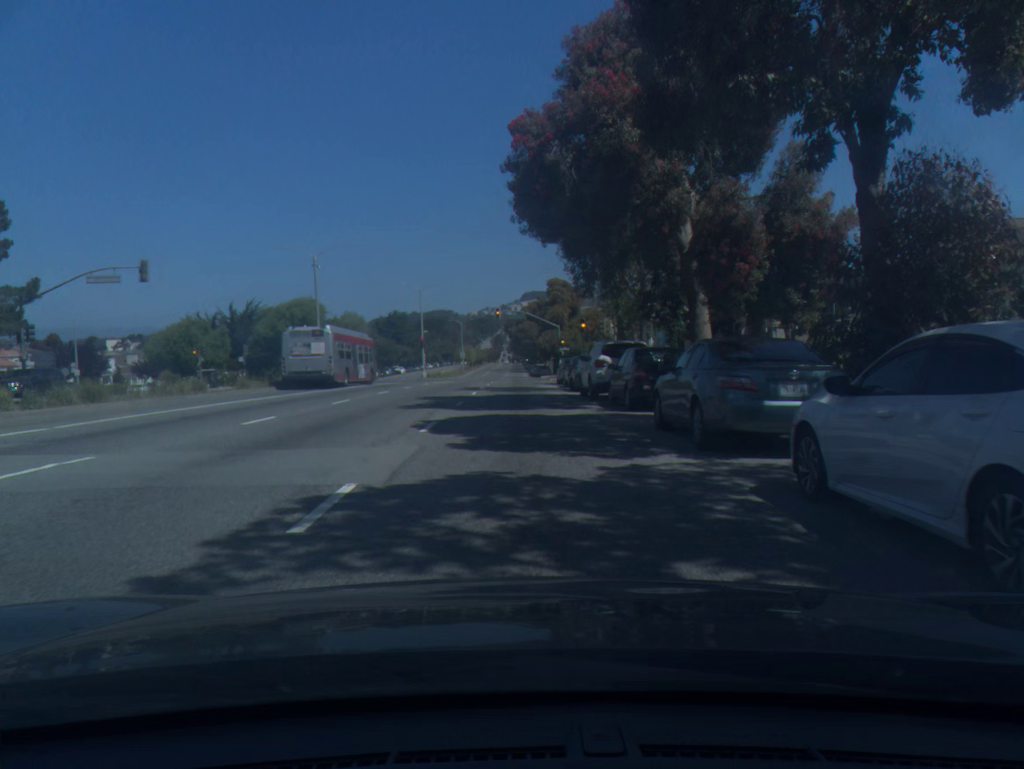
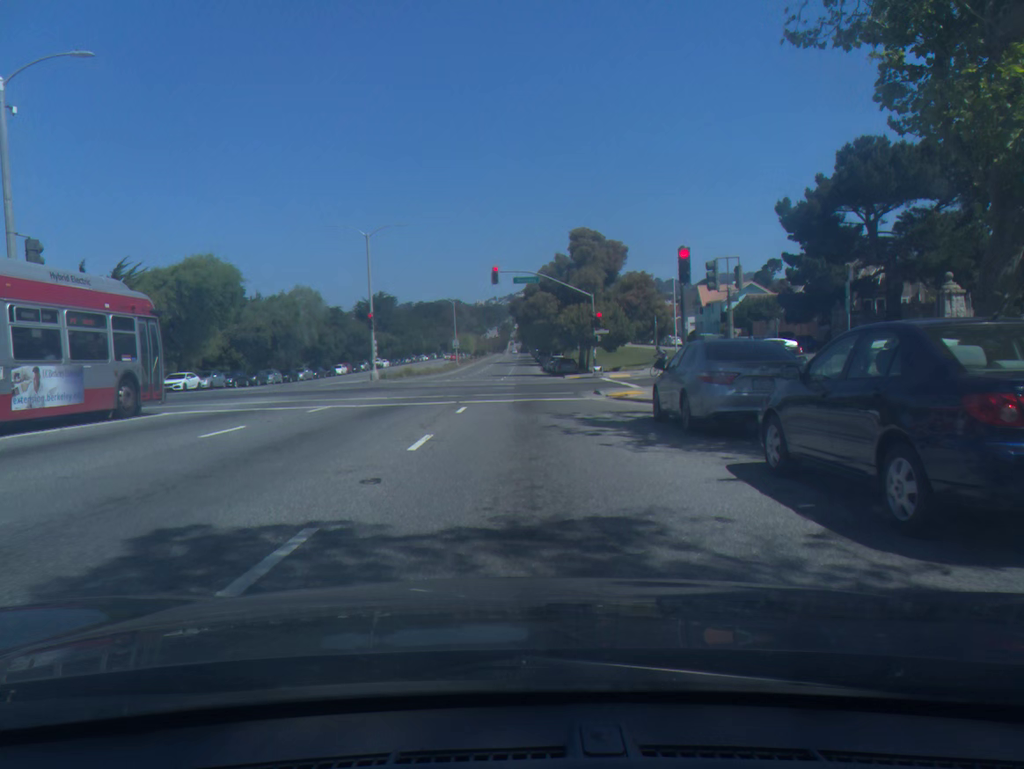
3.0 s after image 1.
(-0.2, +32.0) m; 0°
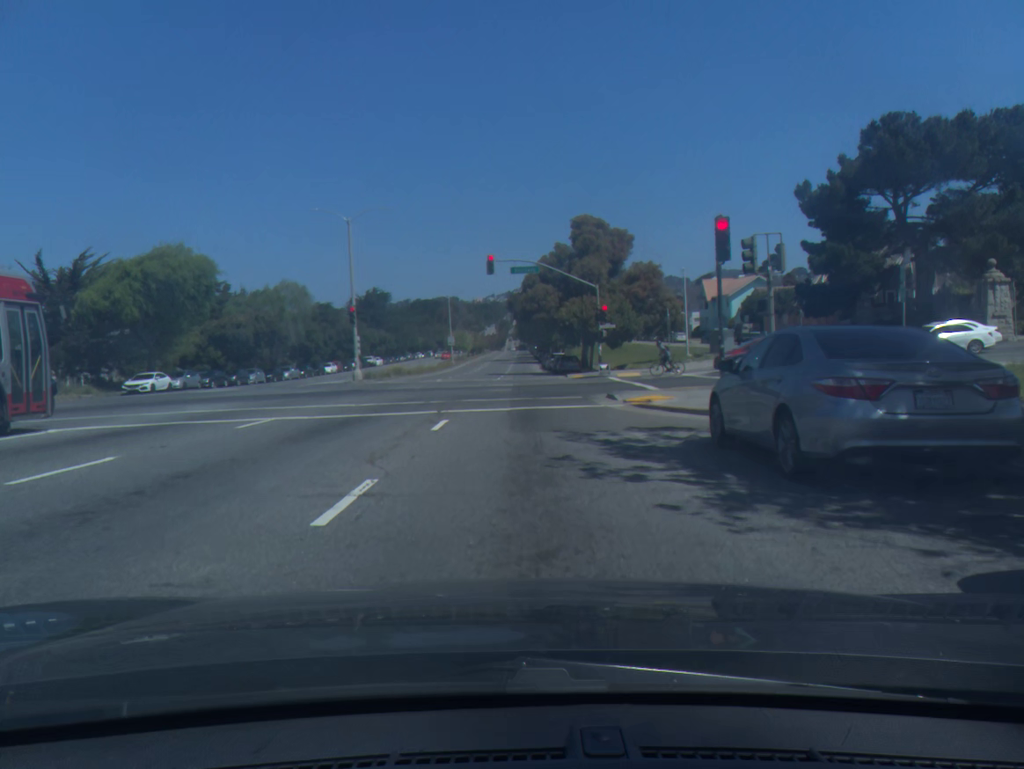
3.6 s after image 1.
(0.0, +4.7) m; 0°
